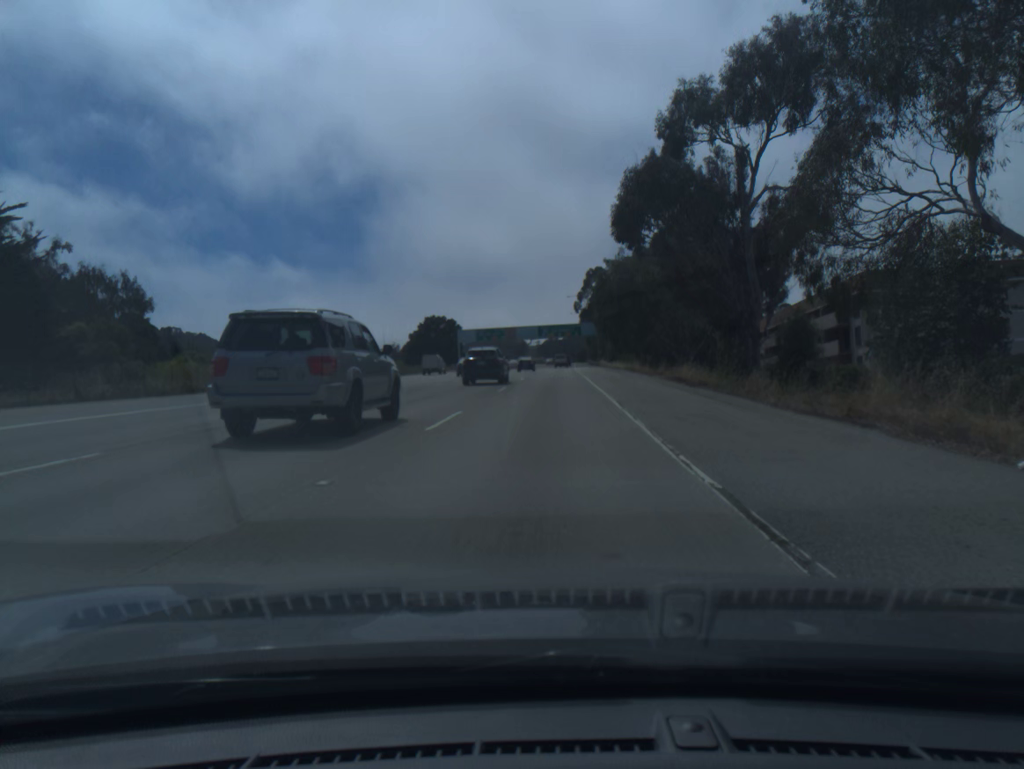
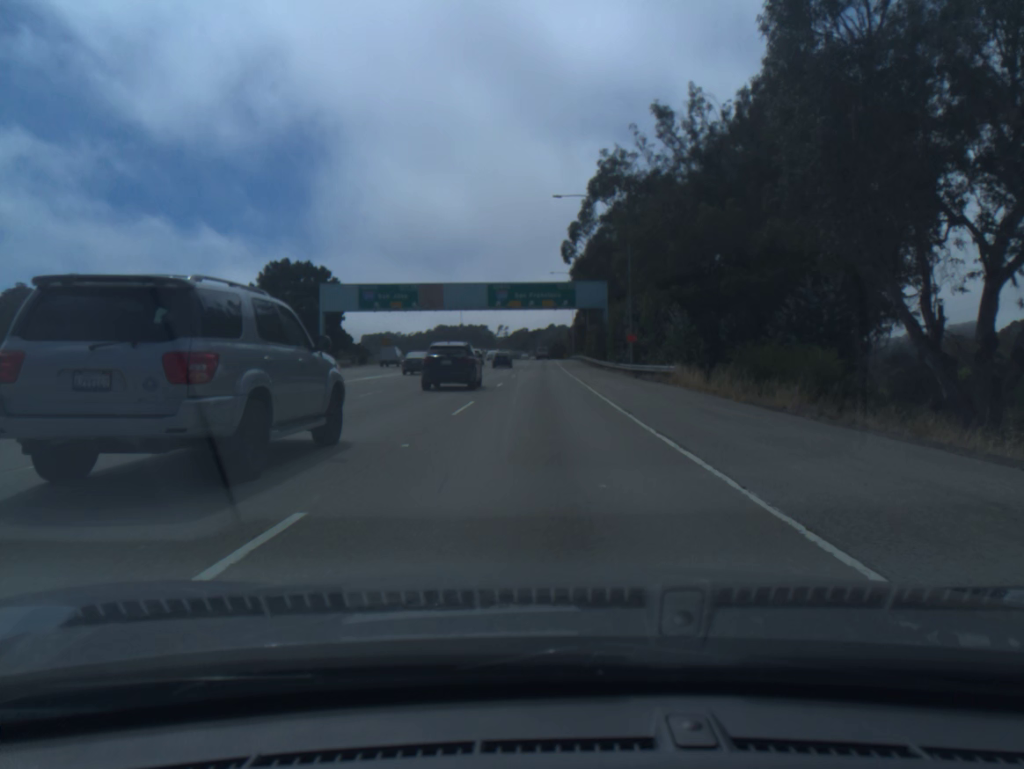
(+2.0, +83.9) m; +2°
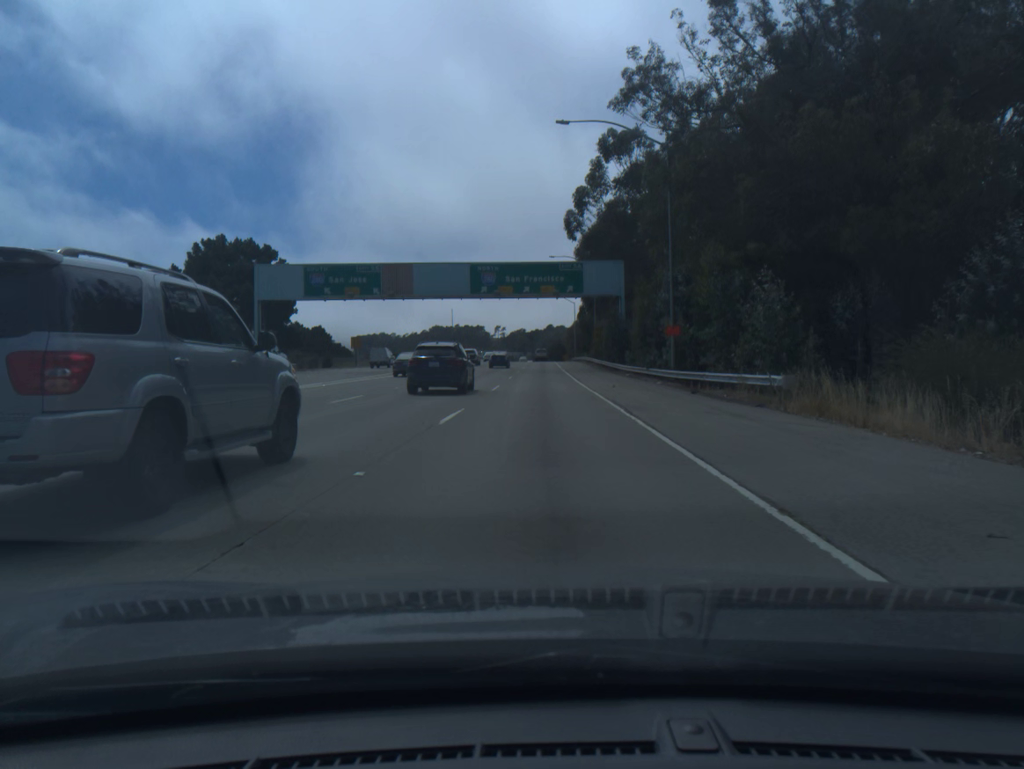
(0.0, +17.0) m; 0°
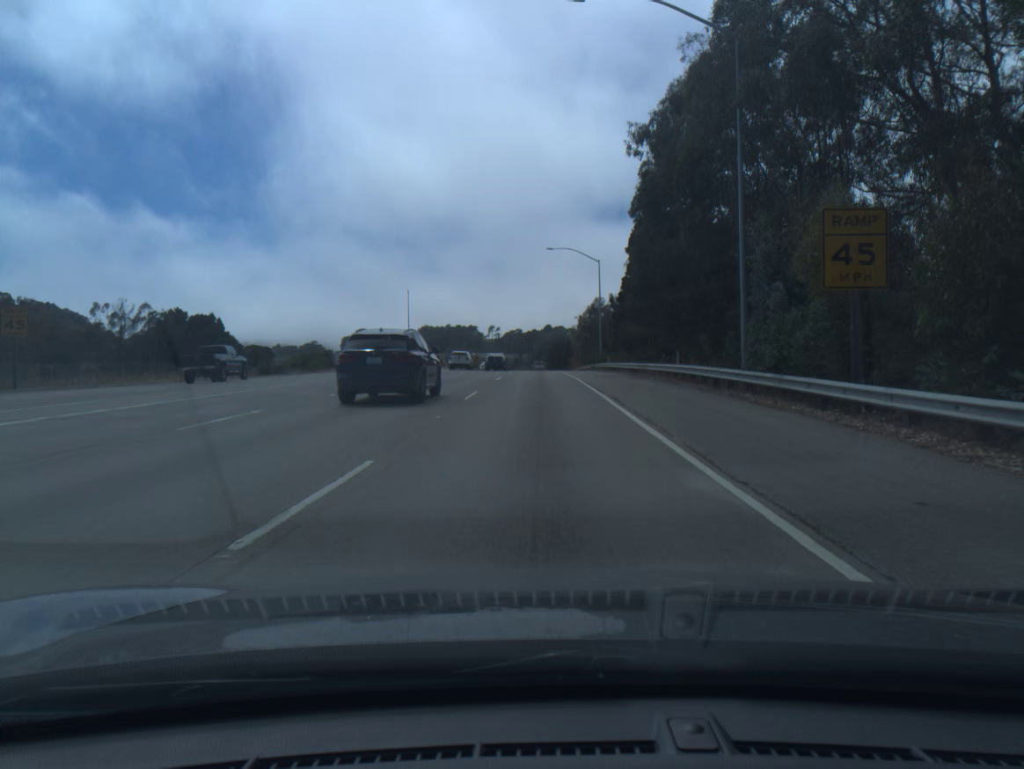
(+0.2, +66.4) m; 0°
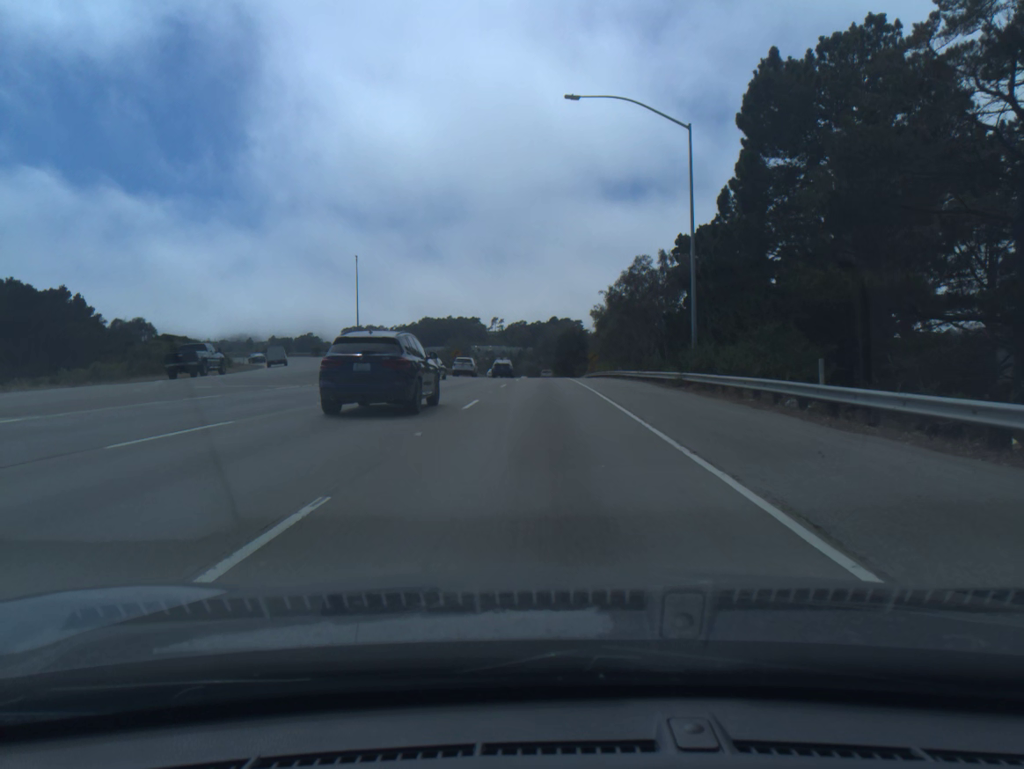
(-0.1, +45.9) m; 0°
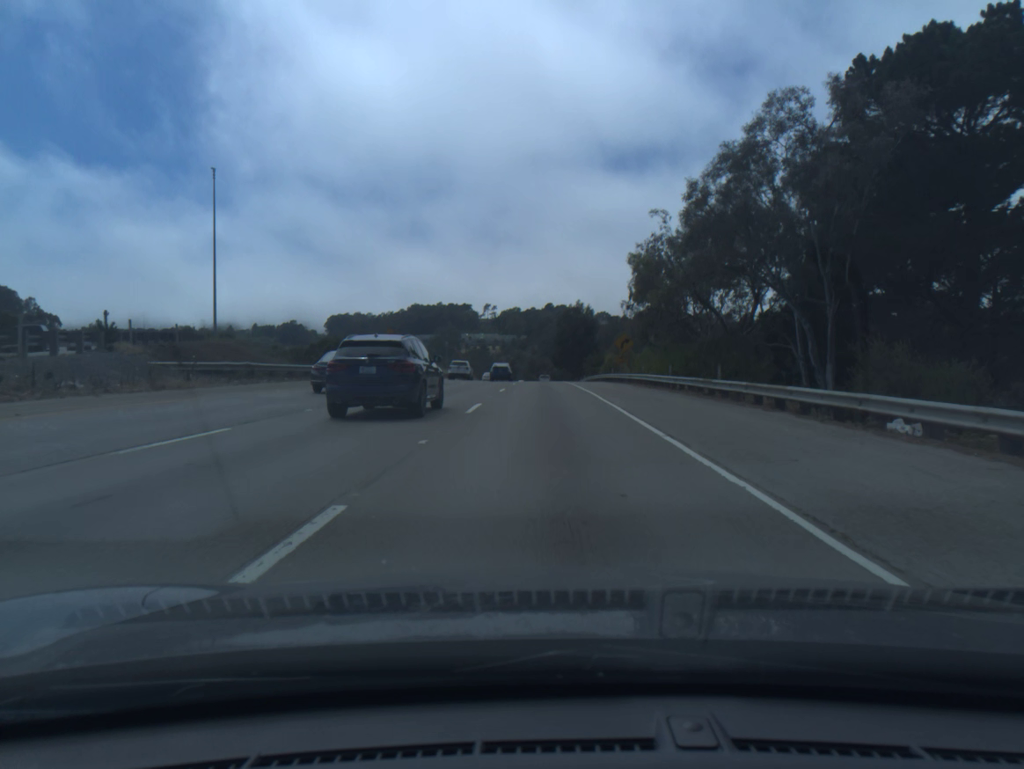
(+0.1, +43.9) m; 0°
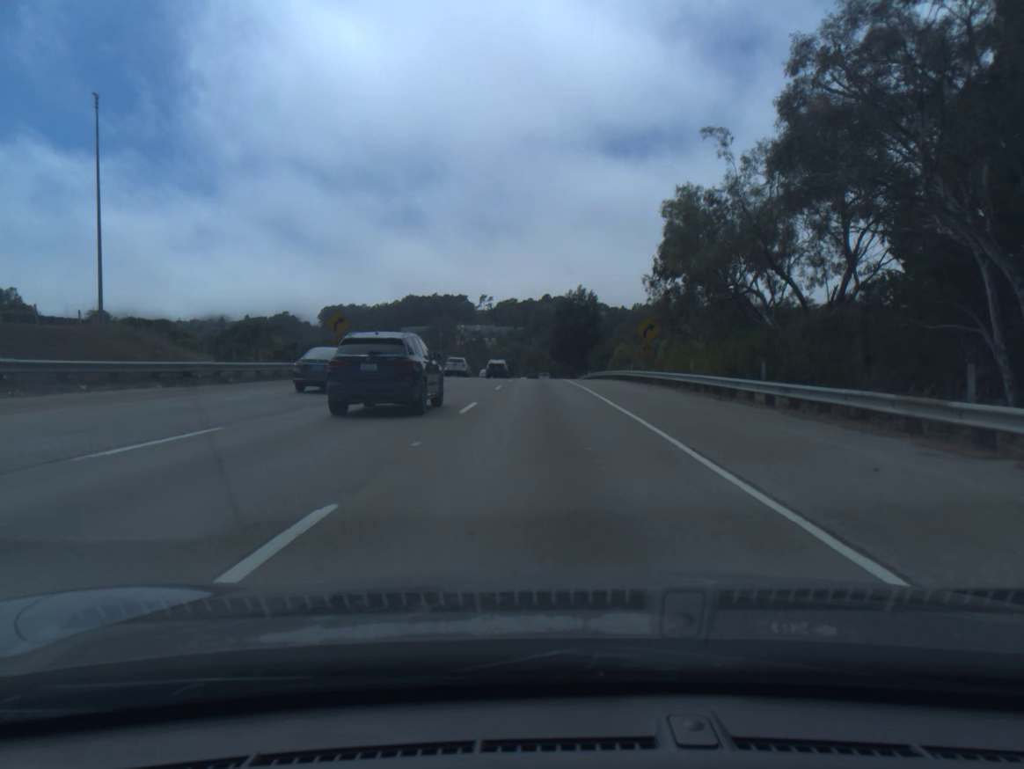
(0.0, +14.8) m; 0°
